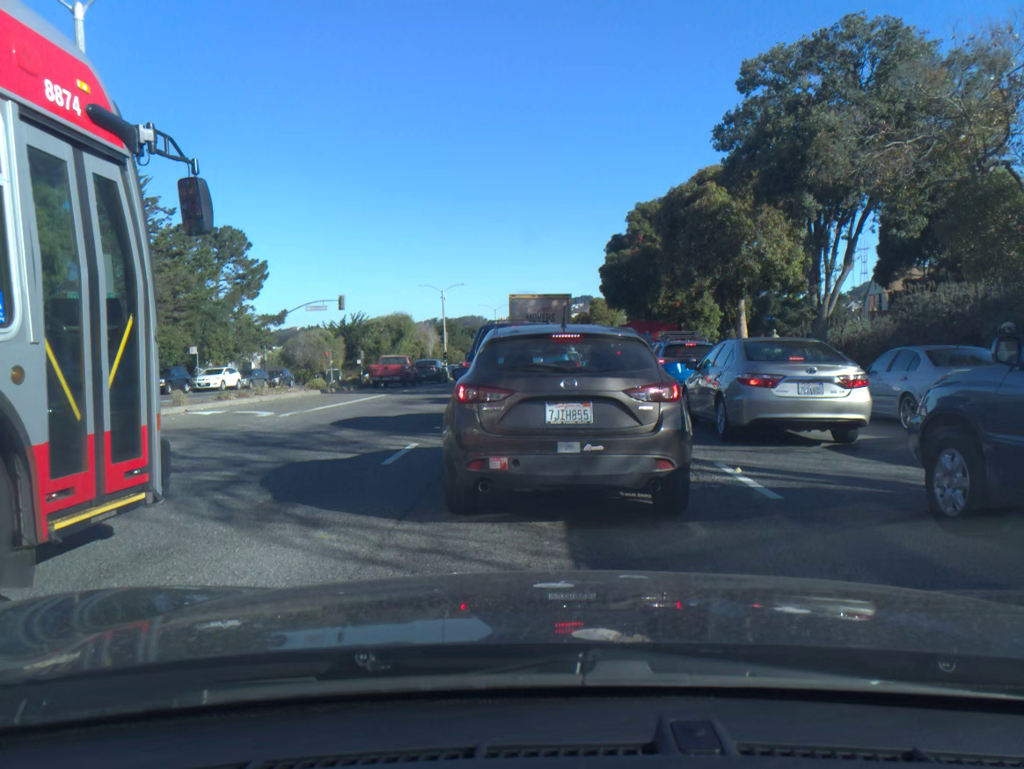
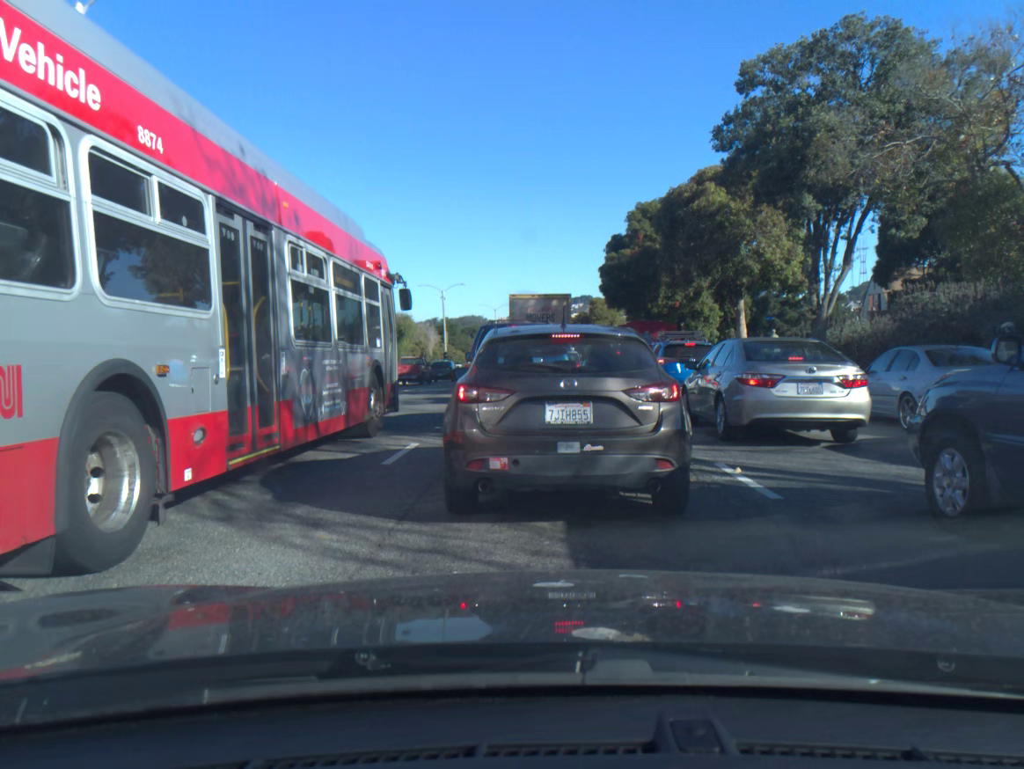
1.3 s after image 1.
(0.0, 0.0) m; 0°
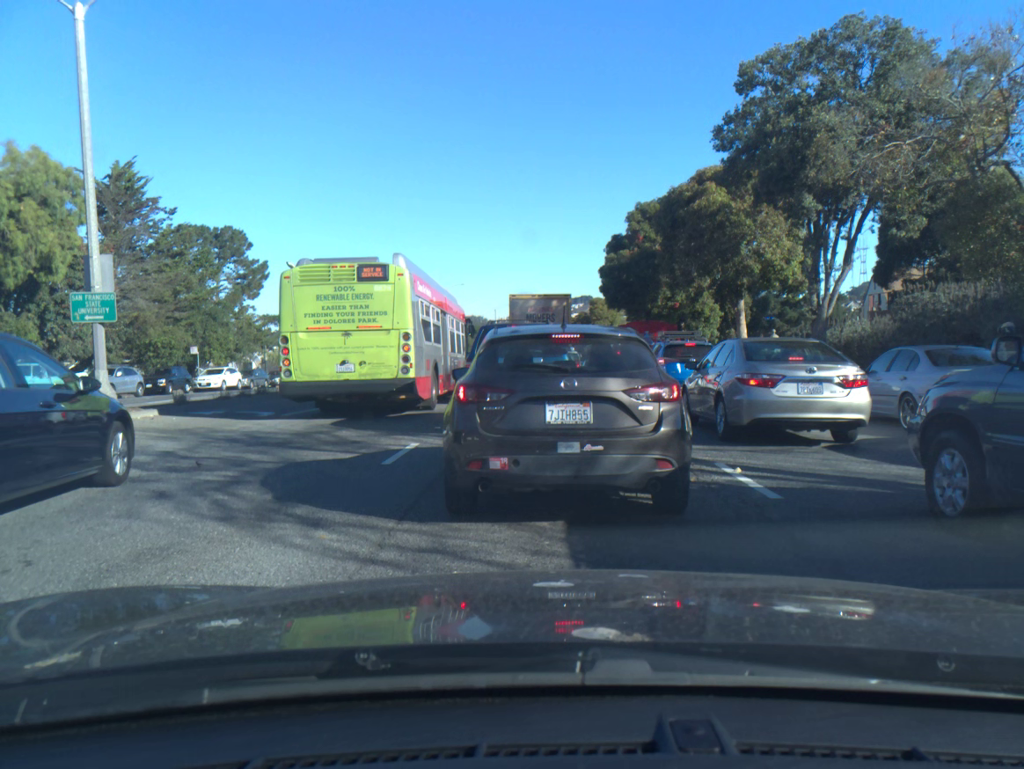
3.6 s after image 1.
(0.0, 0.0) m; 0°
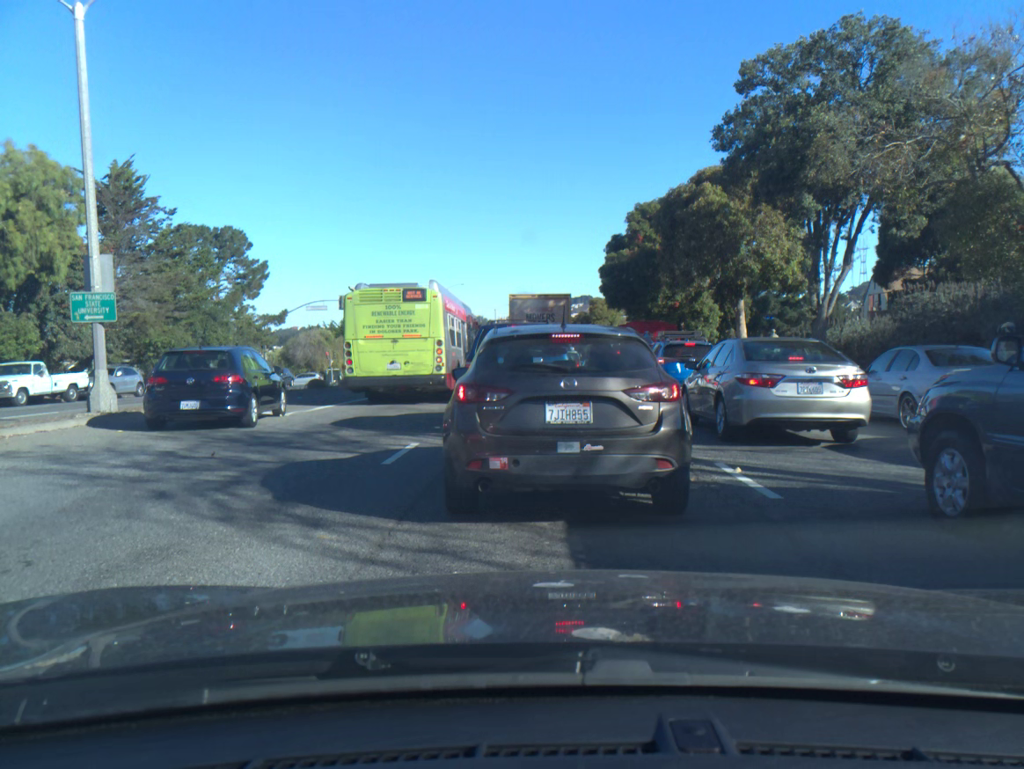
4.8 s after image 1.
(0.0, 0.0) m; 0°
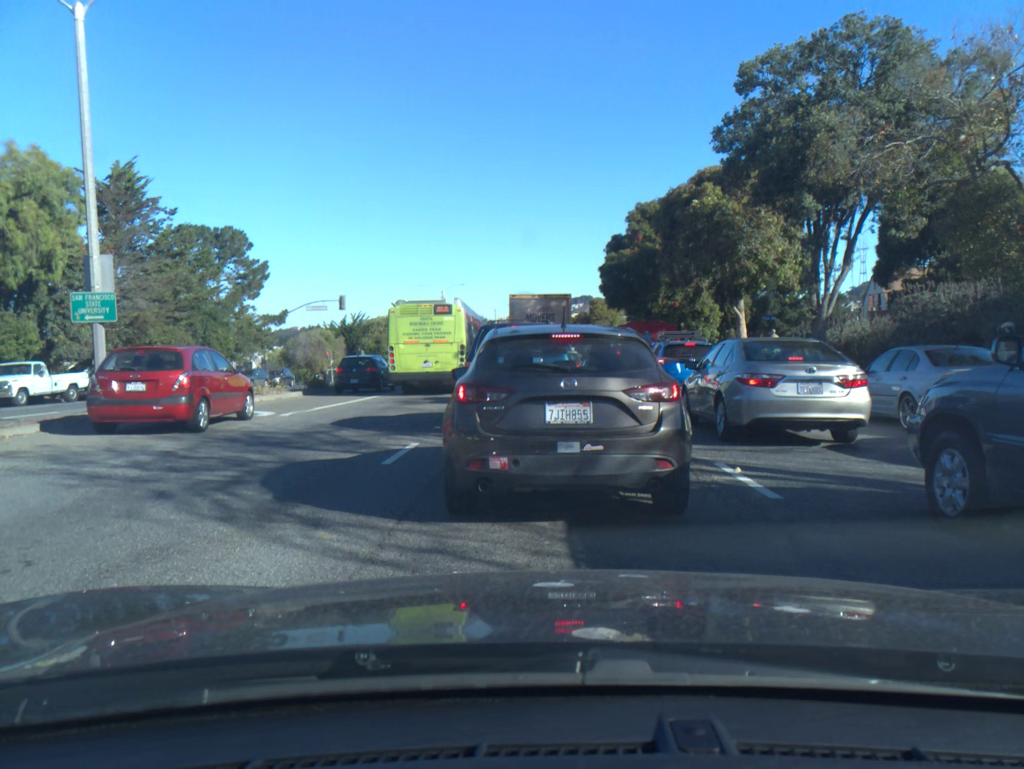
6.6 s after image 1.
(0.0, 0.0) m; 0°
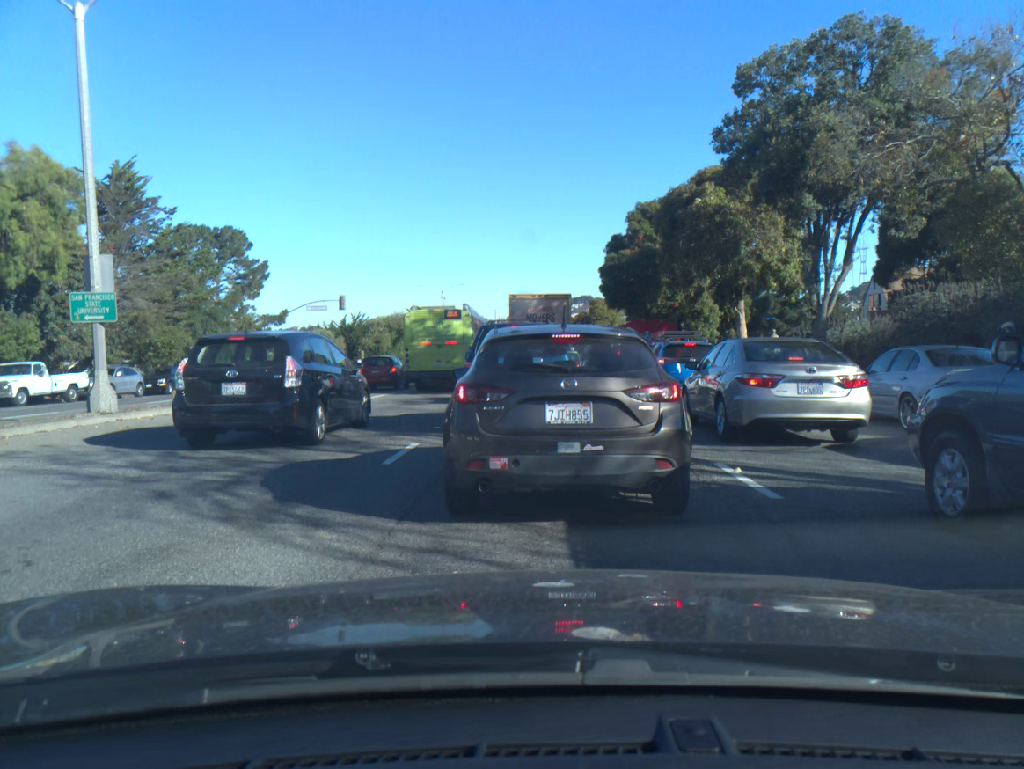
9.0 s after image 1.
(0.0, 0.0) m; 0°
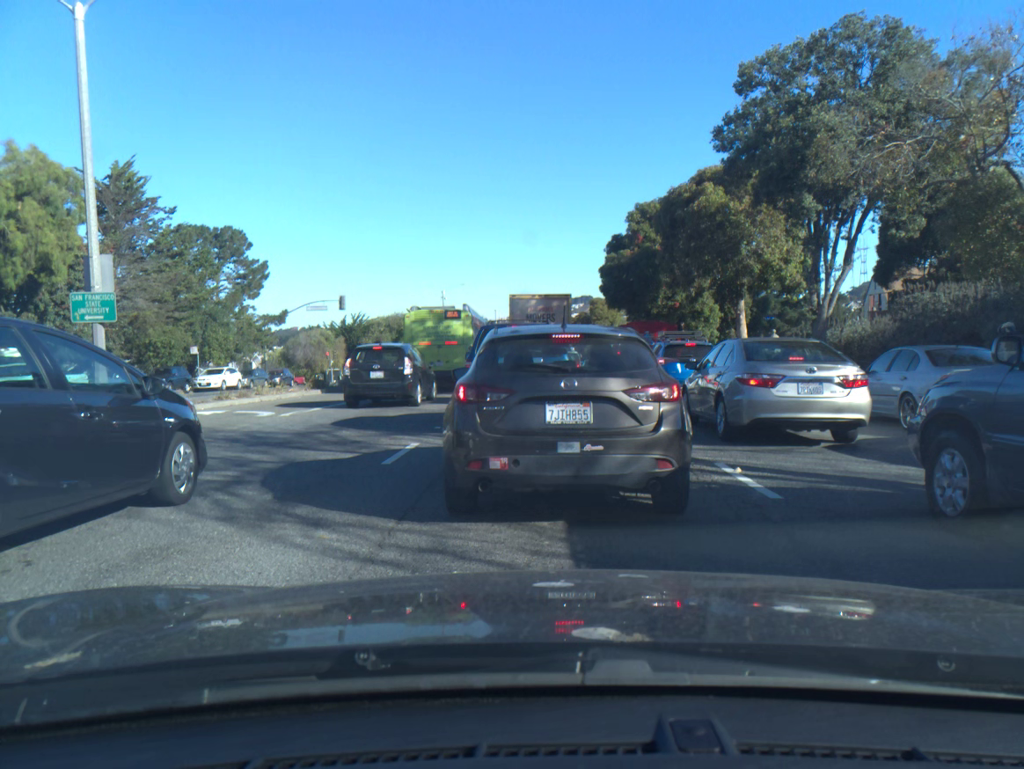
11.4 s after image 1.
(0.0, 0.0) m; 0°
